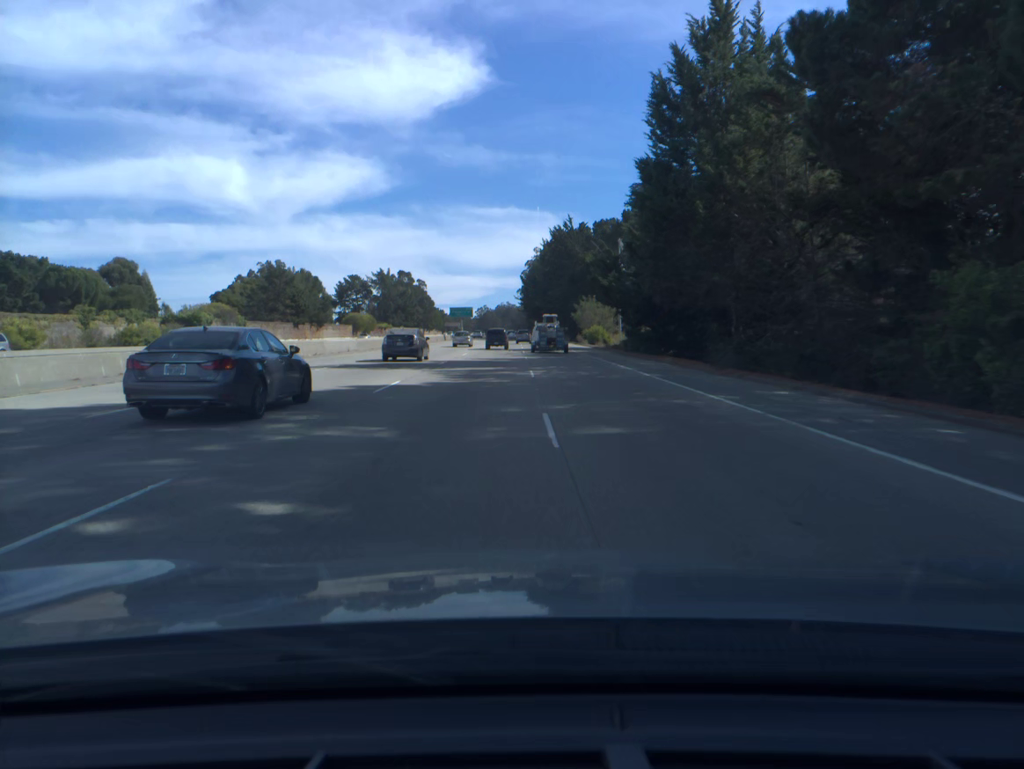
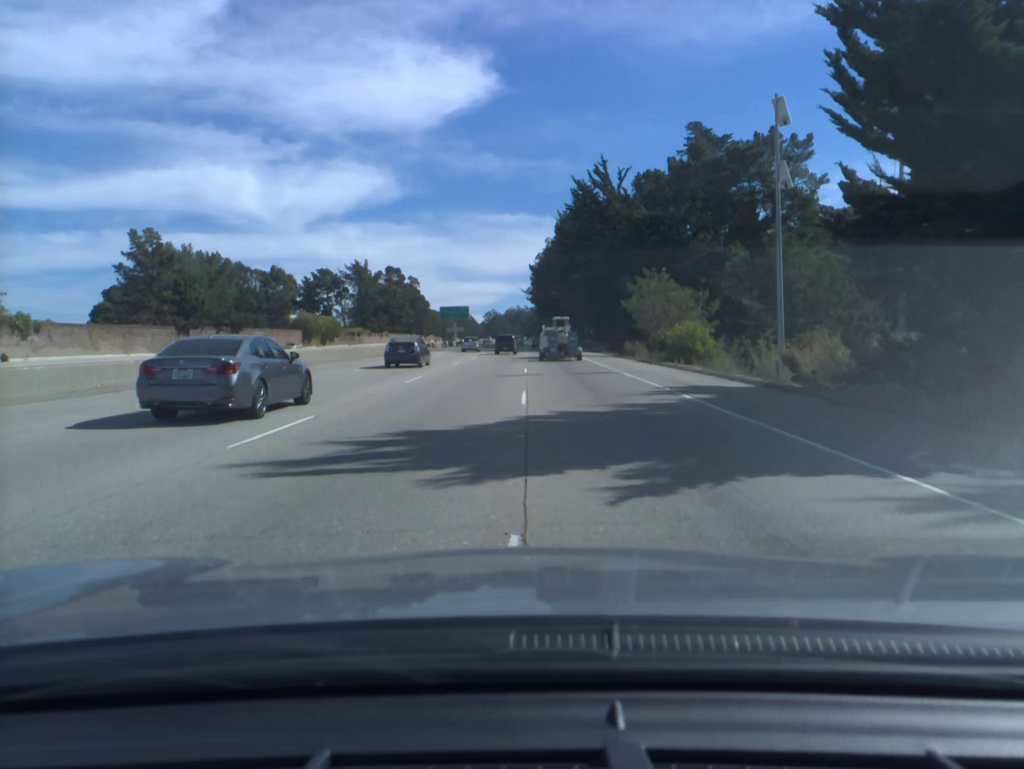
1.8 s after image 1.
(-0.1, +51.7) m; -1°
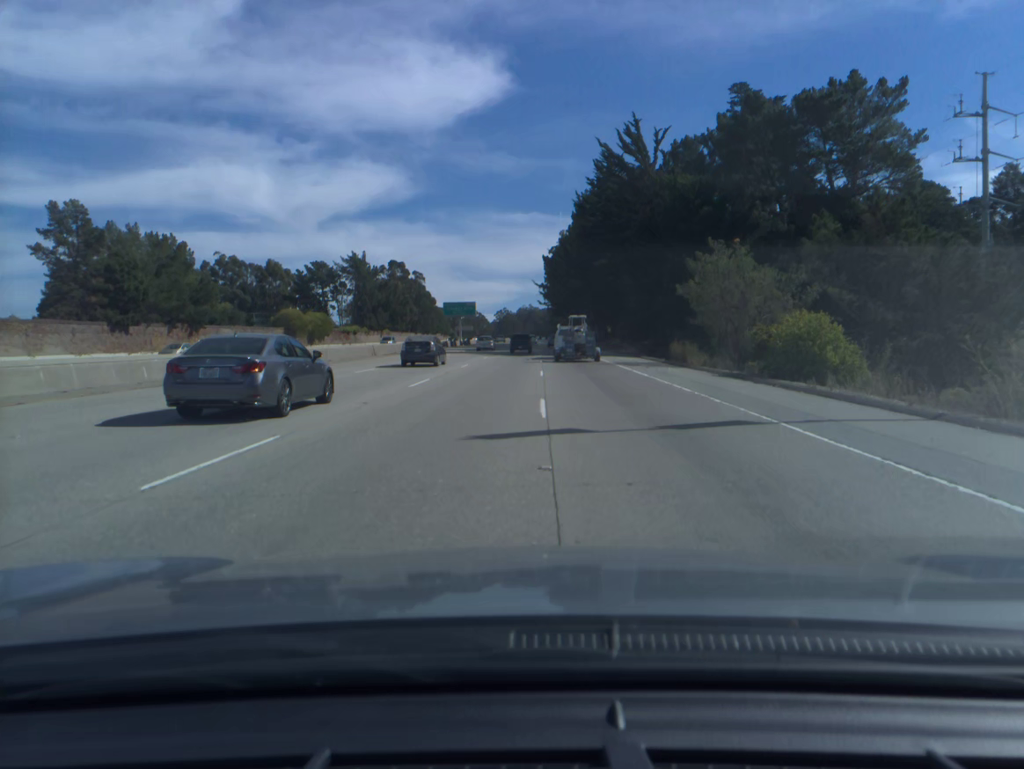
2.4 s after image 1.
(-0.2, +17.3) m; -1°
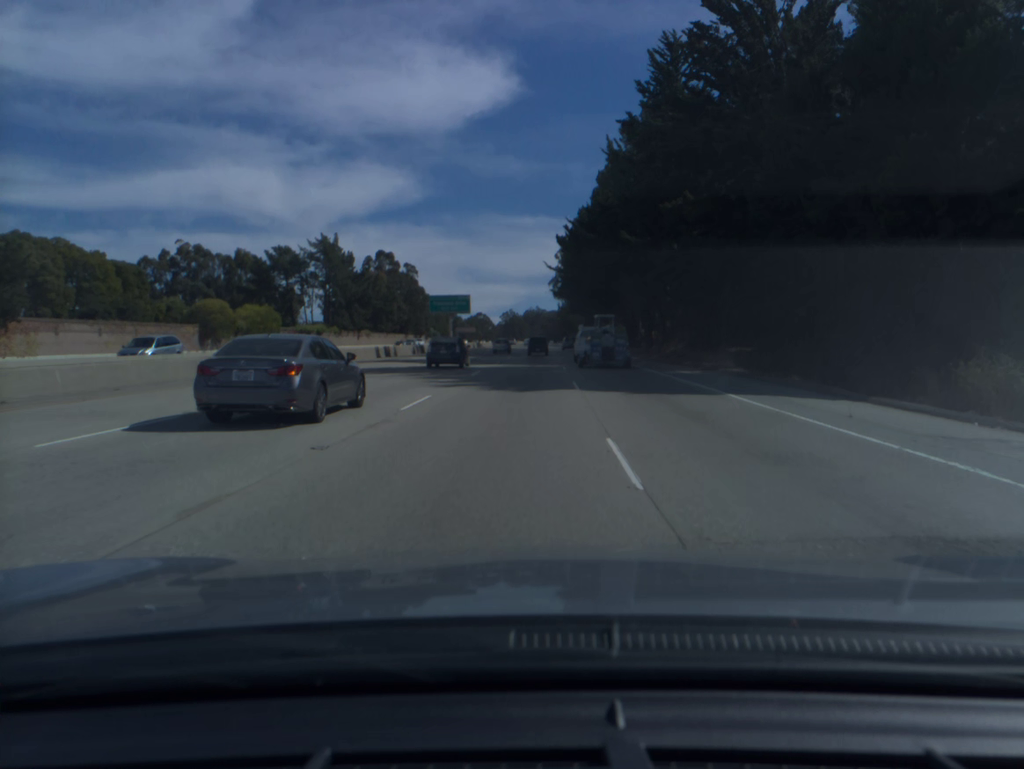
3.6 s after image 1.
(-0.3, +35.5) m; -1°
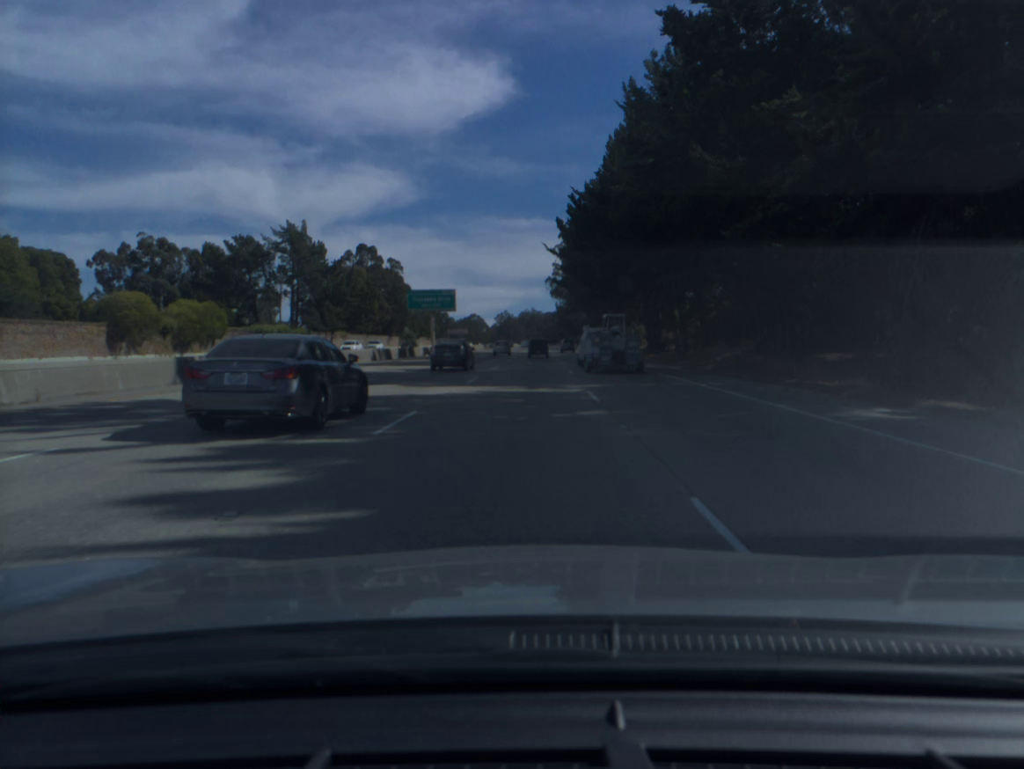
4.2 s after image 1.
(+0.1, +18.4) m; 0°
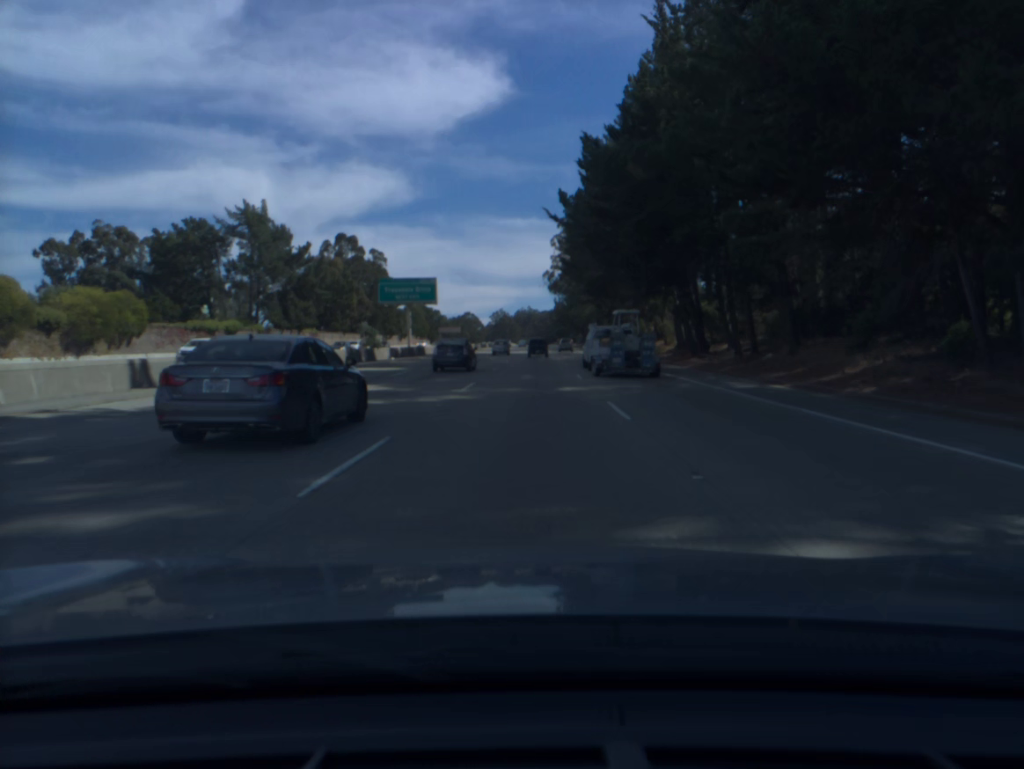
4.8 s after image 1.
(+0.1, +18.8) m; 0°
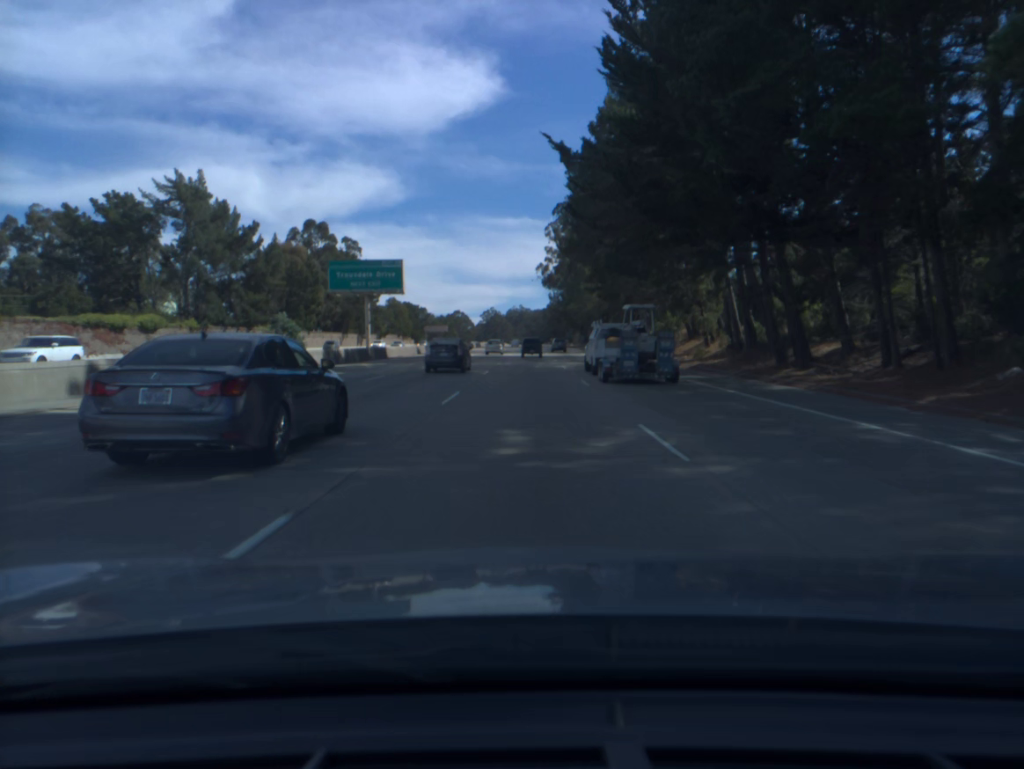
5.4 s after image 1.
(+0.1, +19.2) m; +1°
